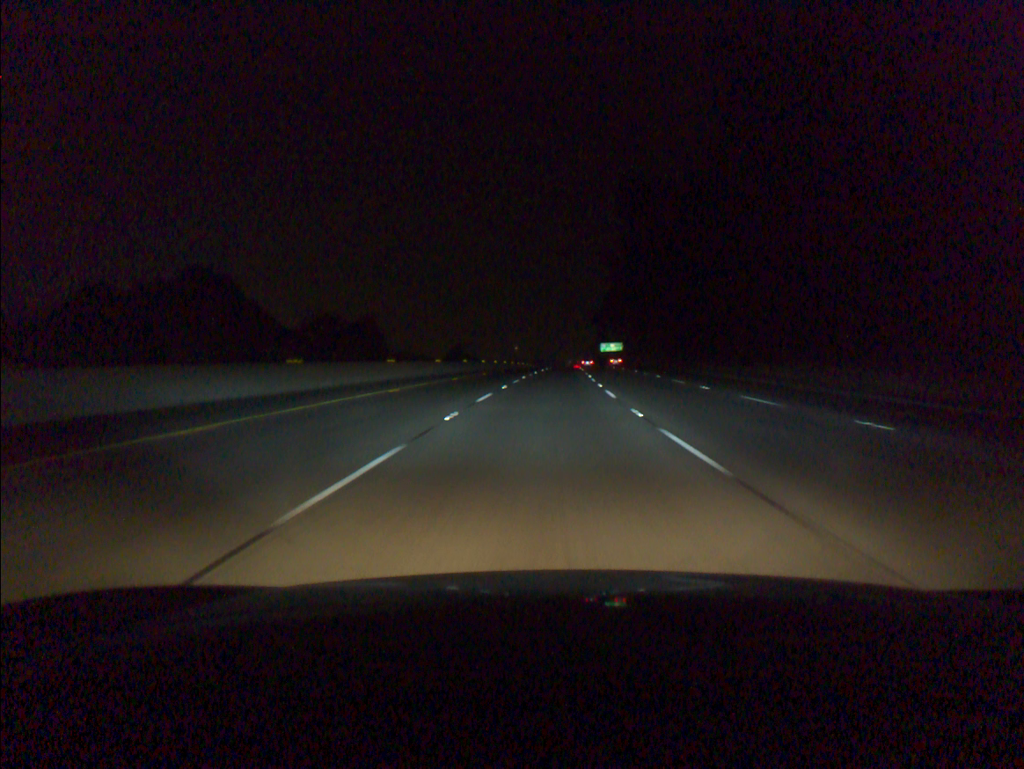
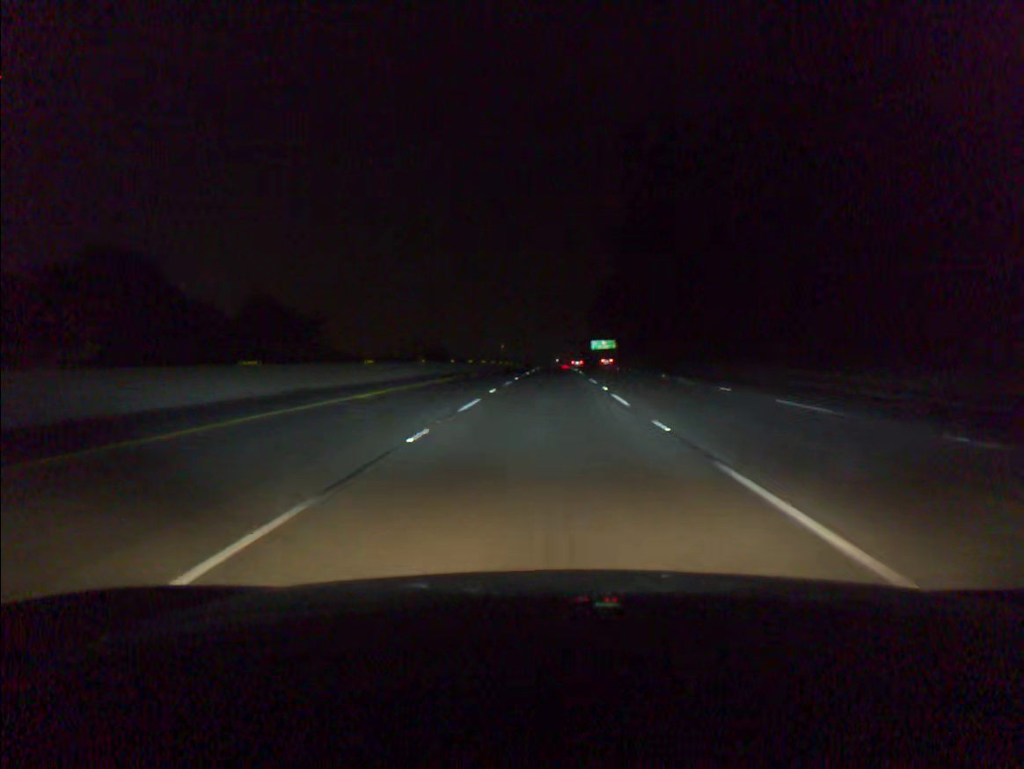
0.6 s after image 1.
(+0.2, +18.4) m; +1°
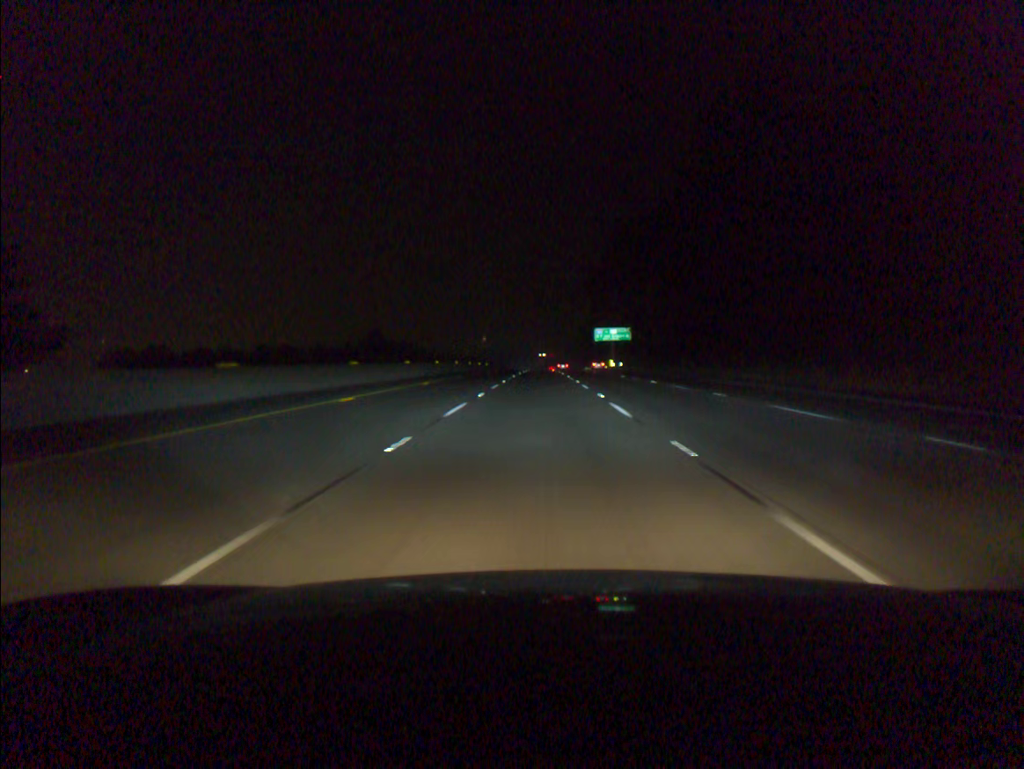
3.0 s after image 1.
(+1.2, +73.8) m; +1°
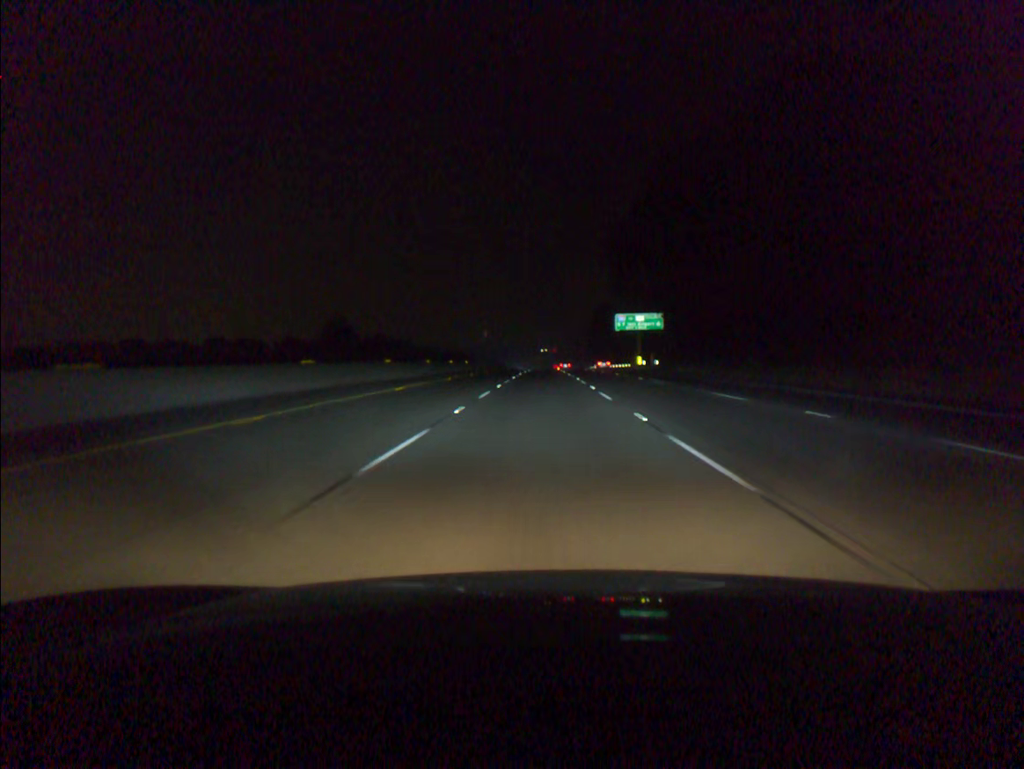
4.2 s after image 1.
(-0.1, +36.9) m; 0°
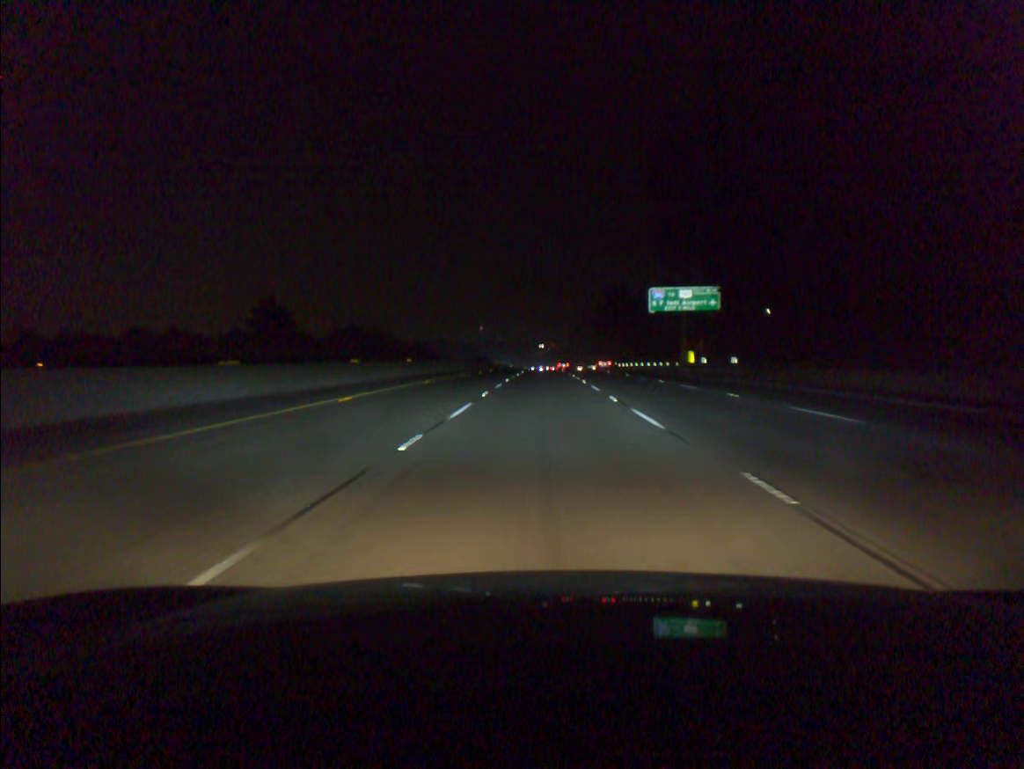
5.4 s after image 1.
(0.0, +36.9) m; 0°
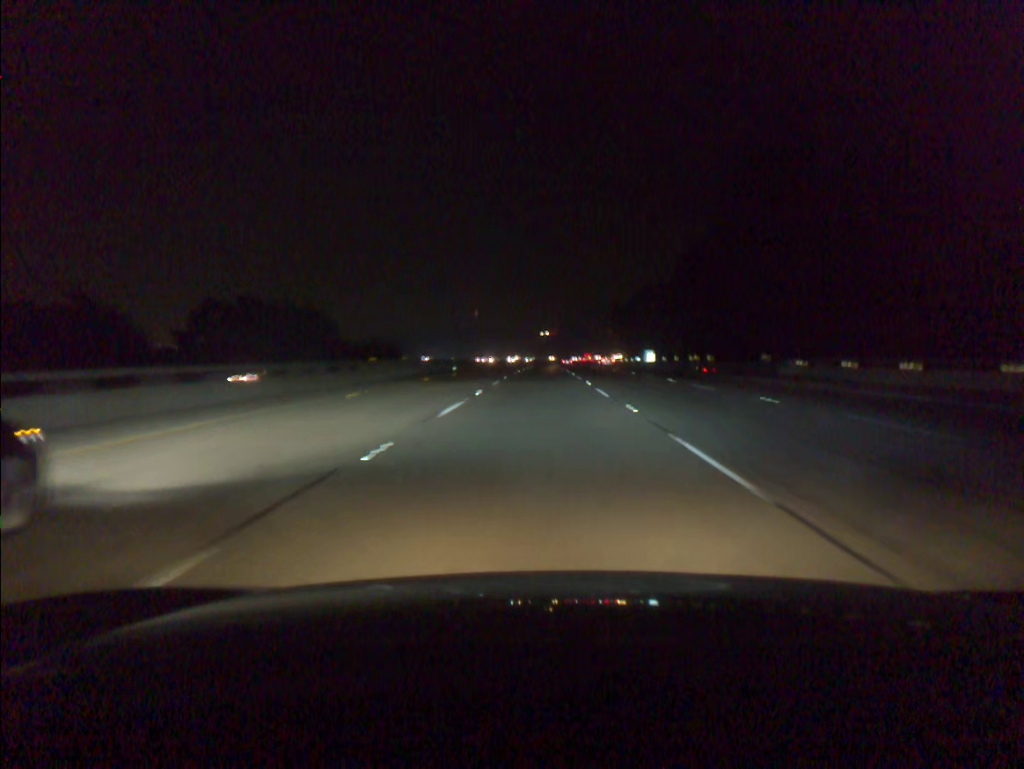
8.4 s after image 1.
(+0.1, +92.0) m; 0°
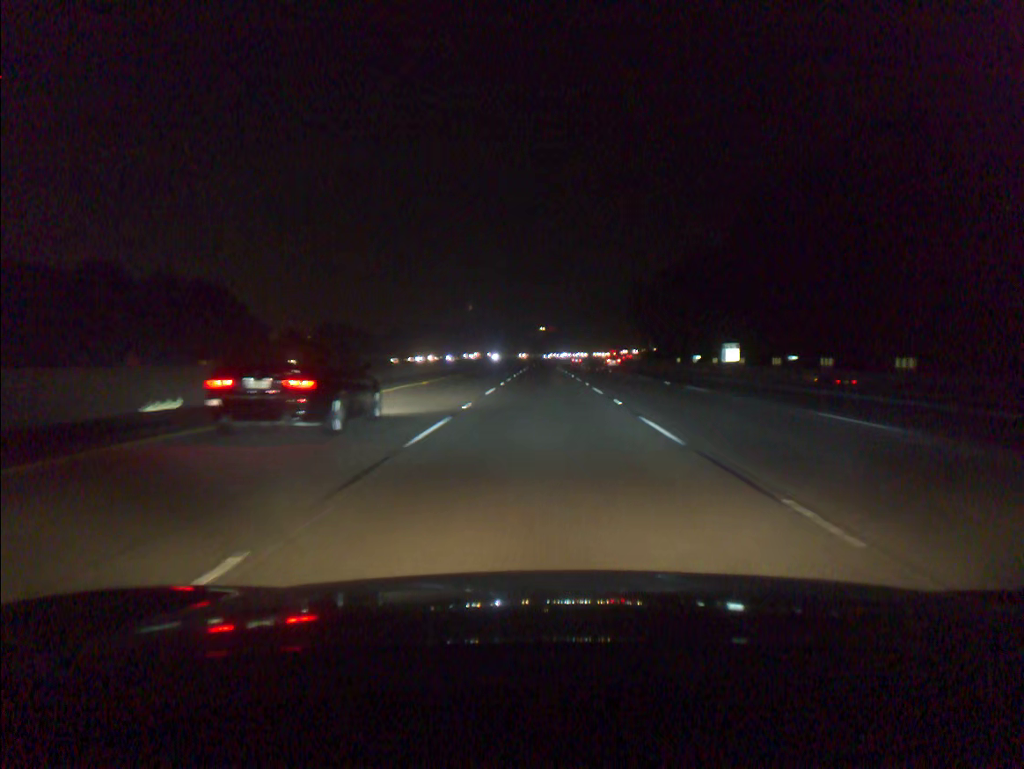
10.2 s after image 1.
(0.0, +55.2) m; 0°
